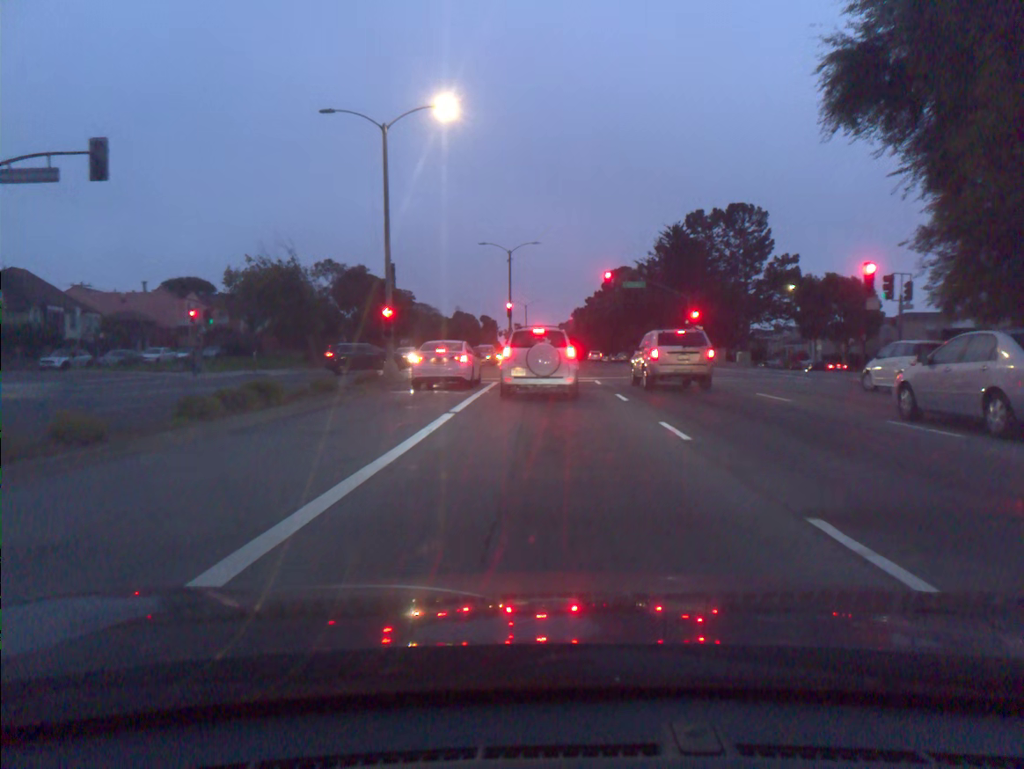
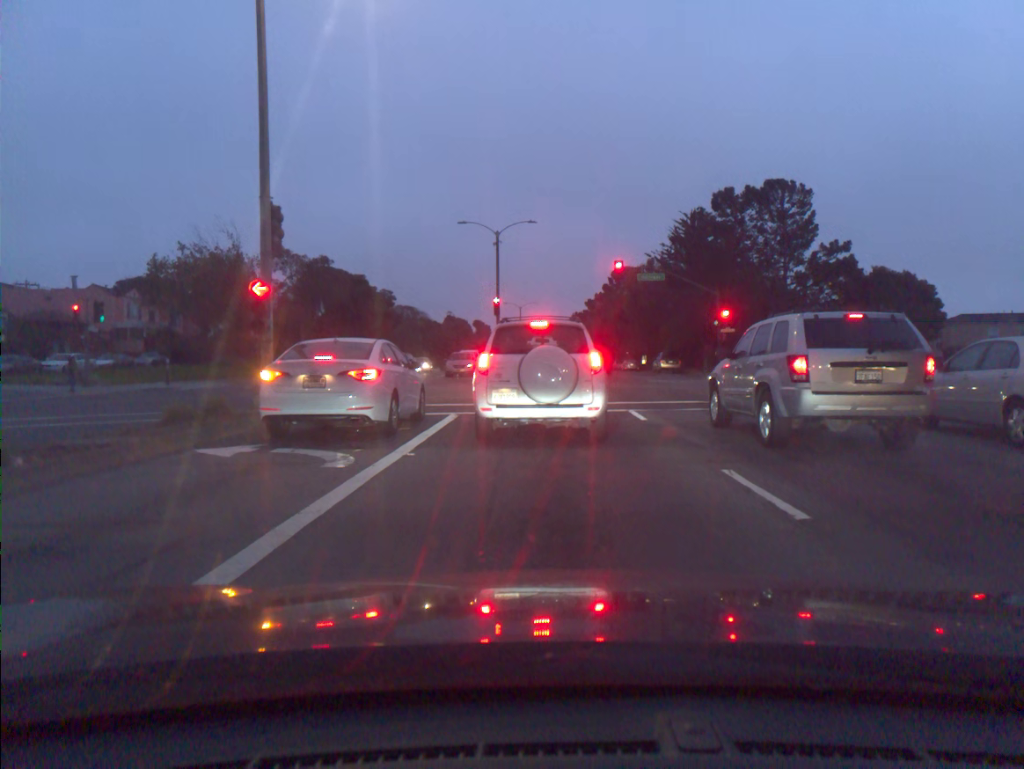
(0.0, +12.6) m; 0°
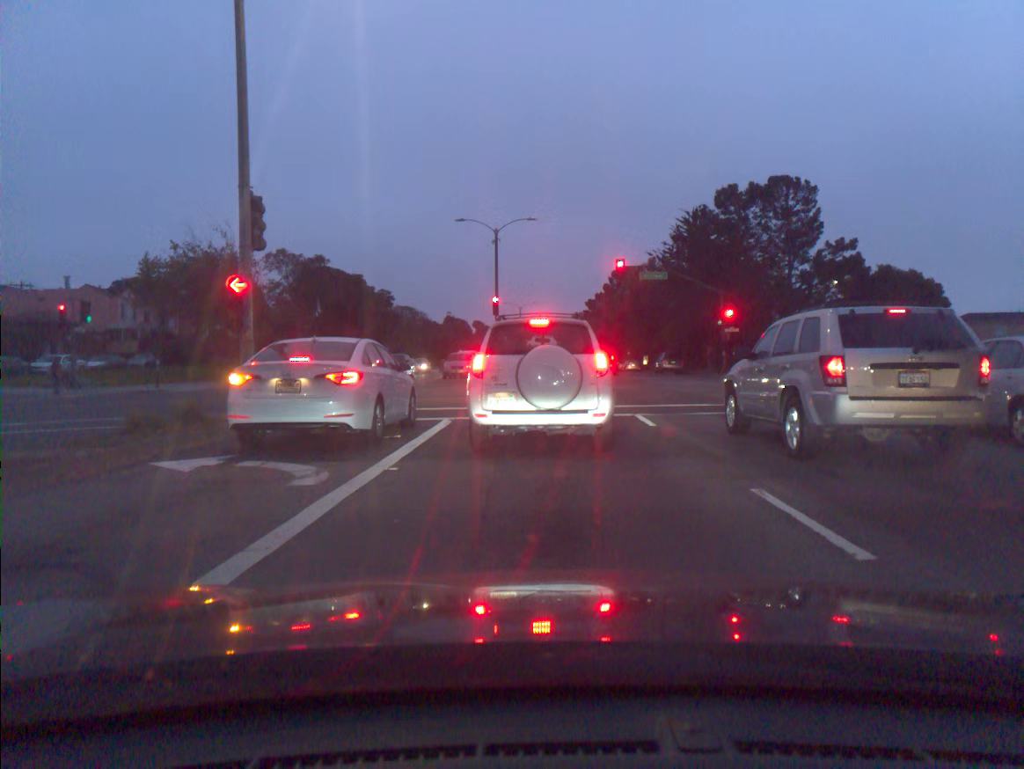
(0.0, +1.1) m; 0°
